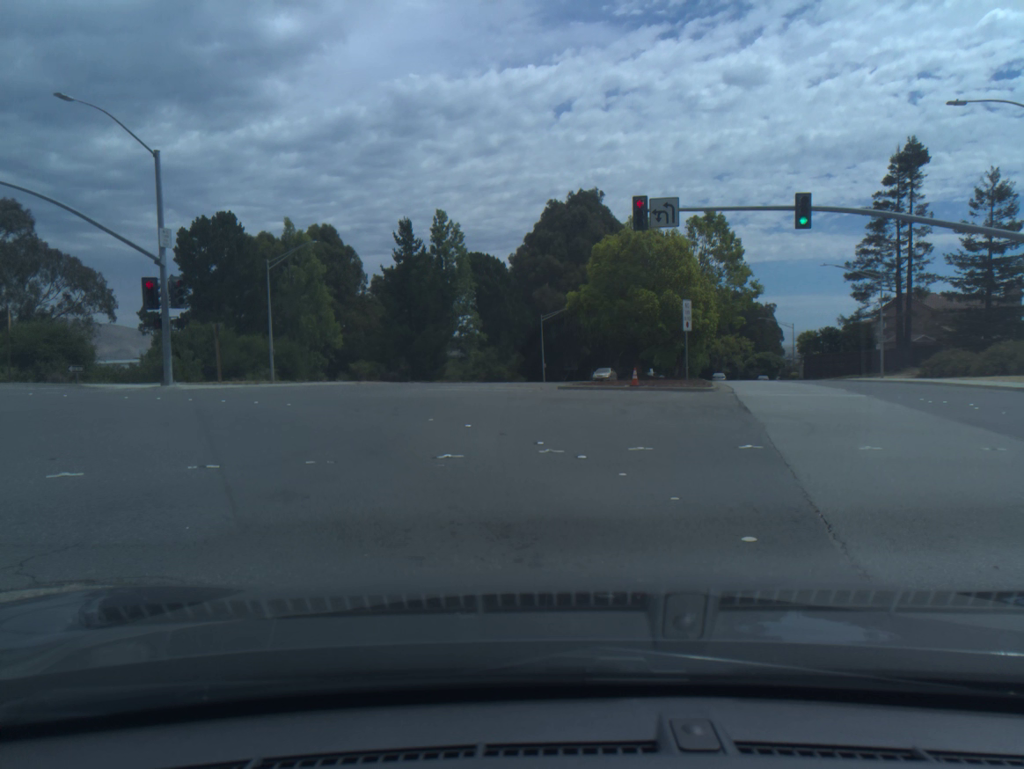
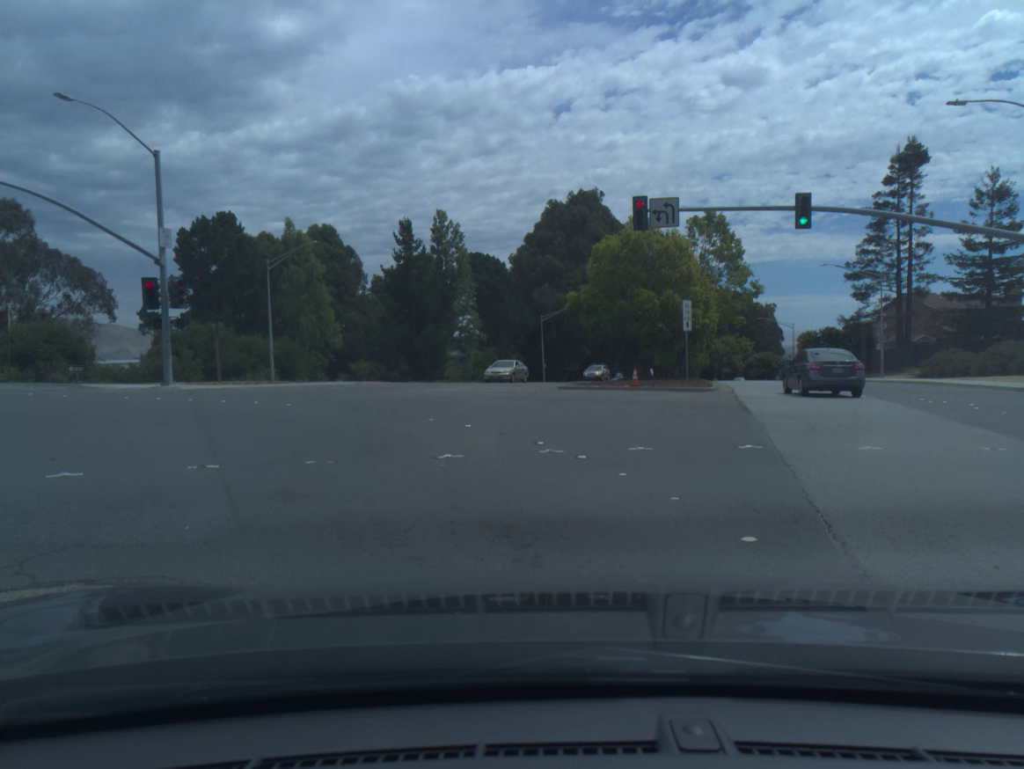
(0.0, -0.1) m; 0°
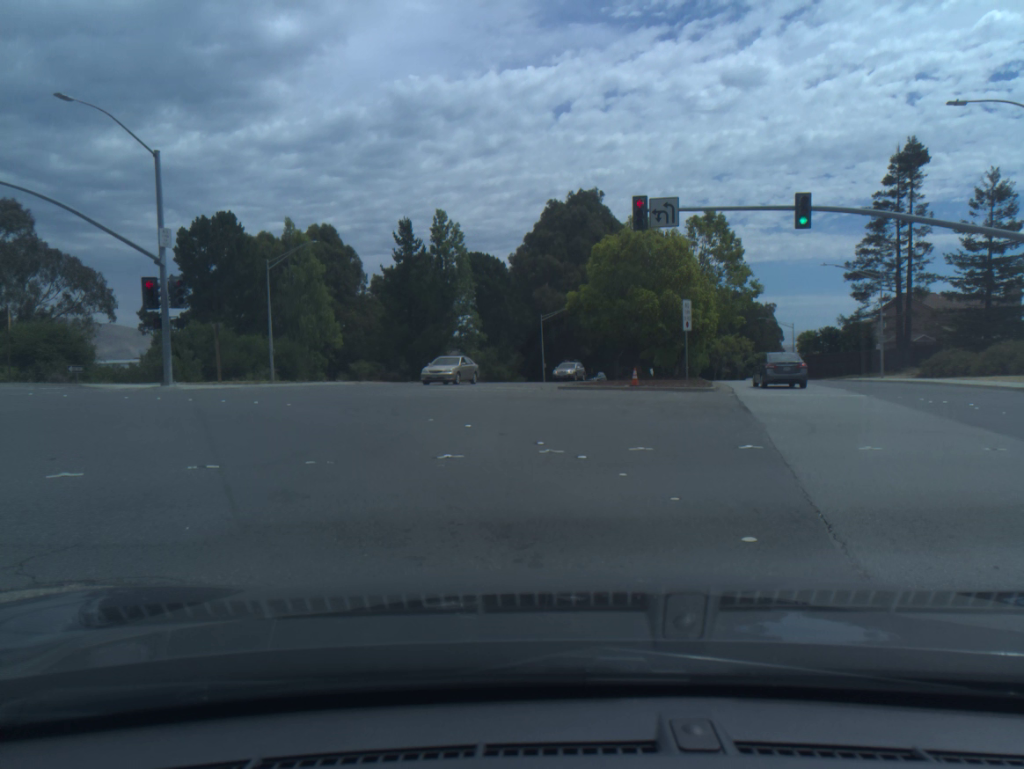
(0.0, 0.0) m; 0°
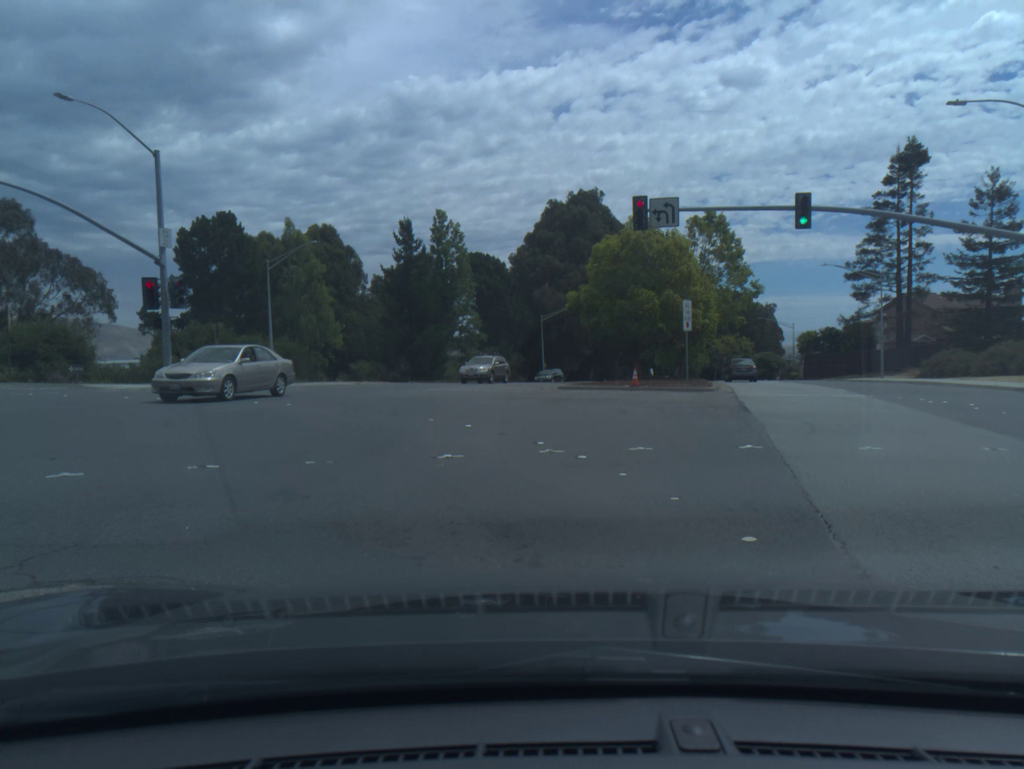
(0.0, -0.1) m; 0°
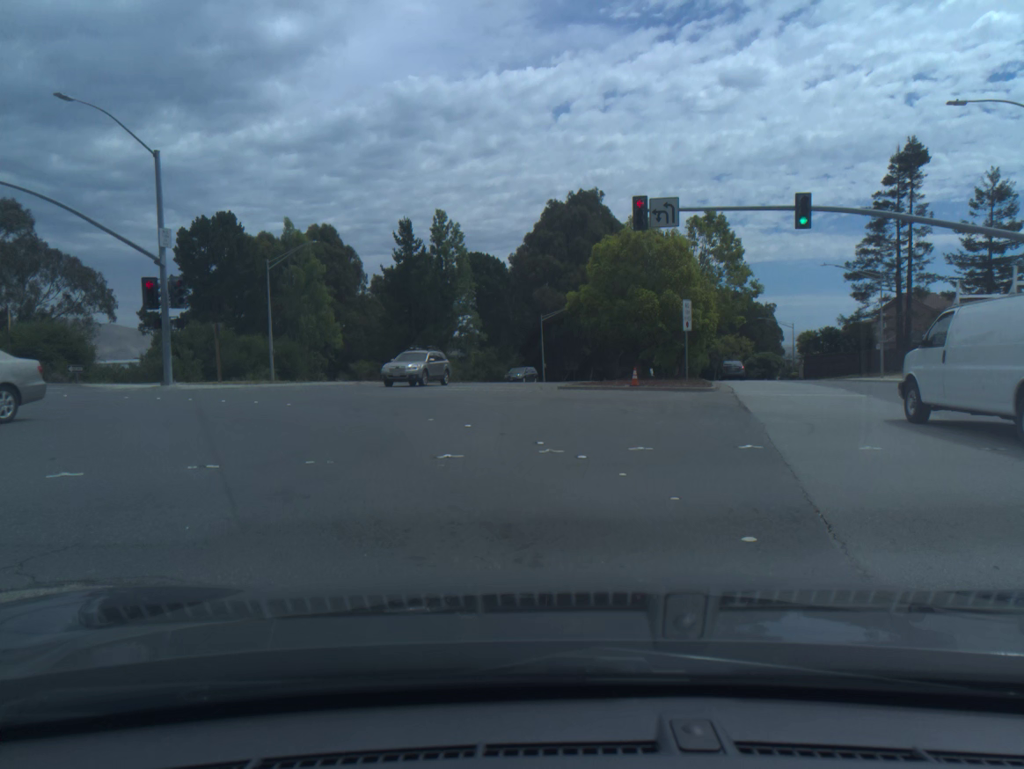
(0.0, 0.0) m; 0°
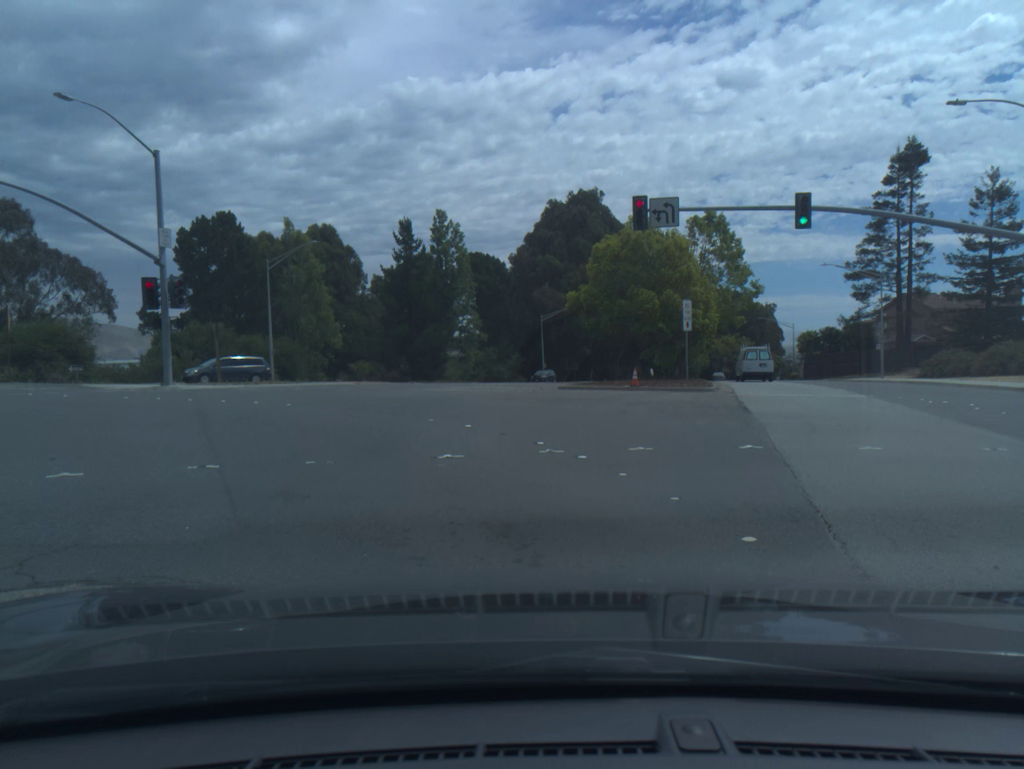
(0.0, -0.2) m; 0°
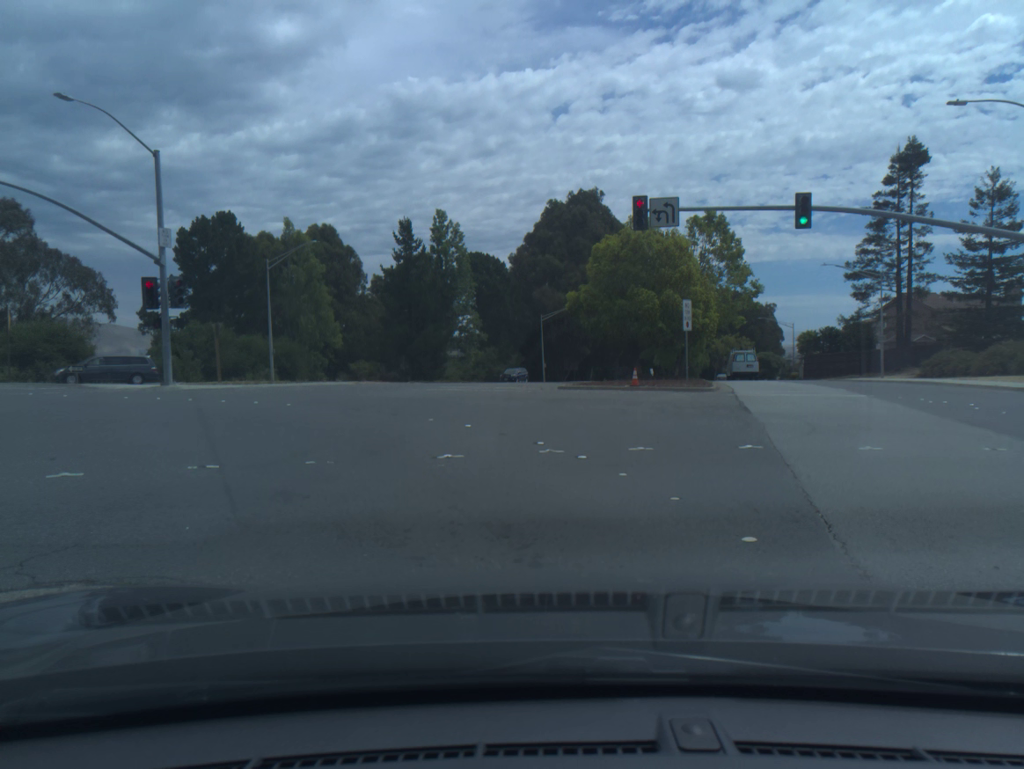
(0.0, 0.0) m; 0°
